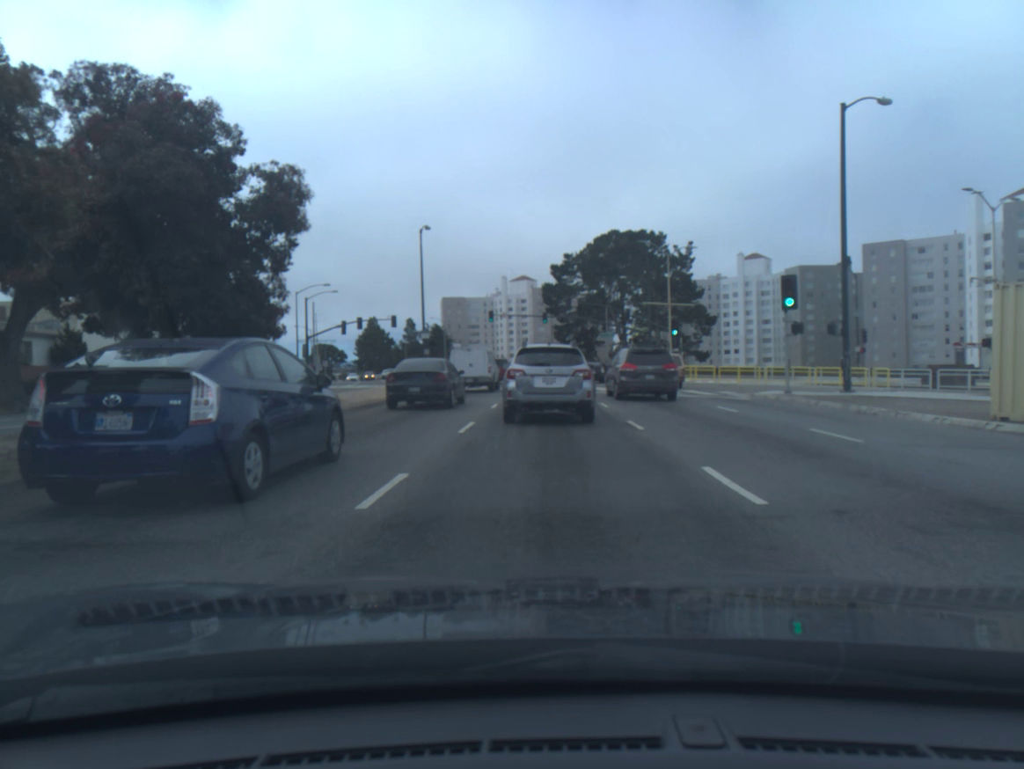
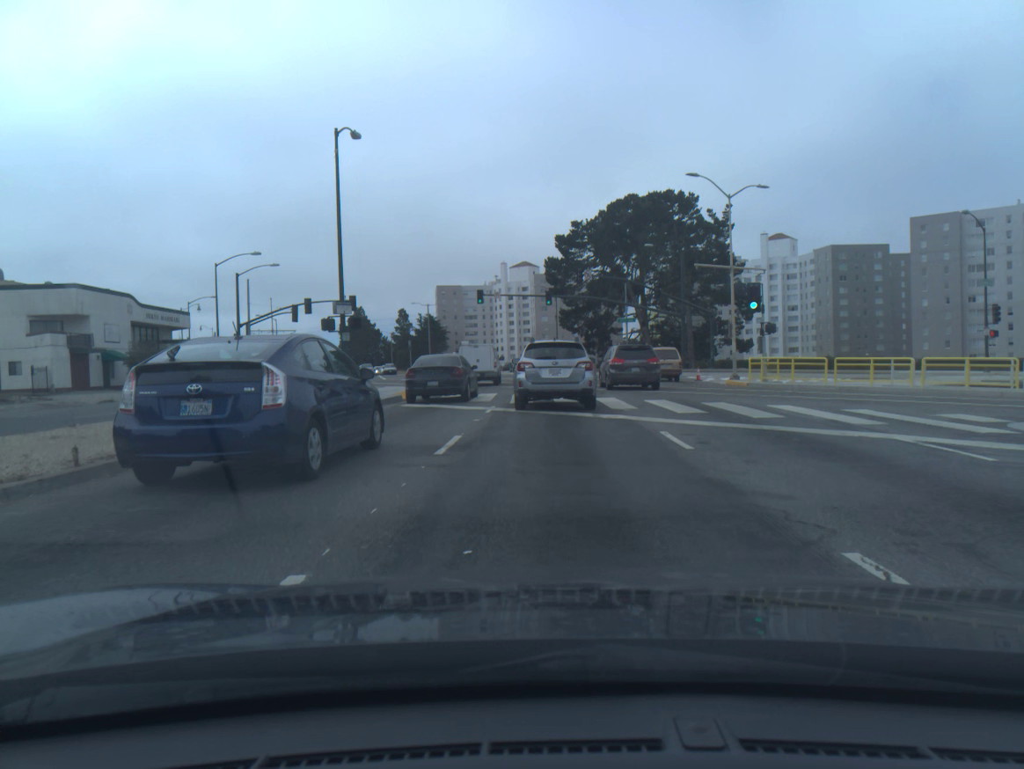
(-0.1, +18.9) m; 0°
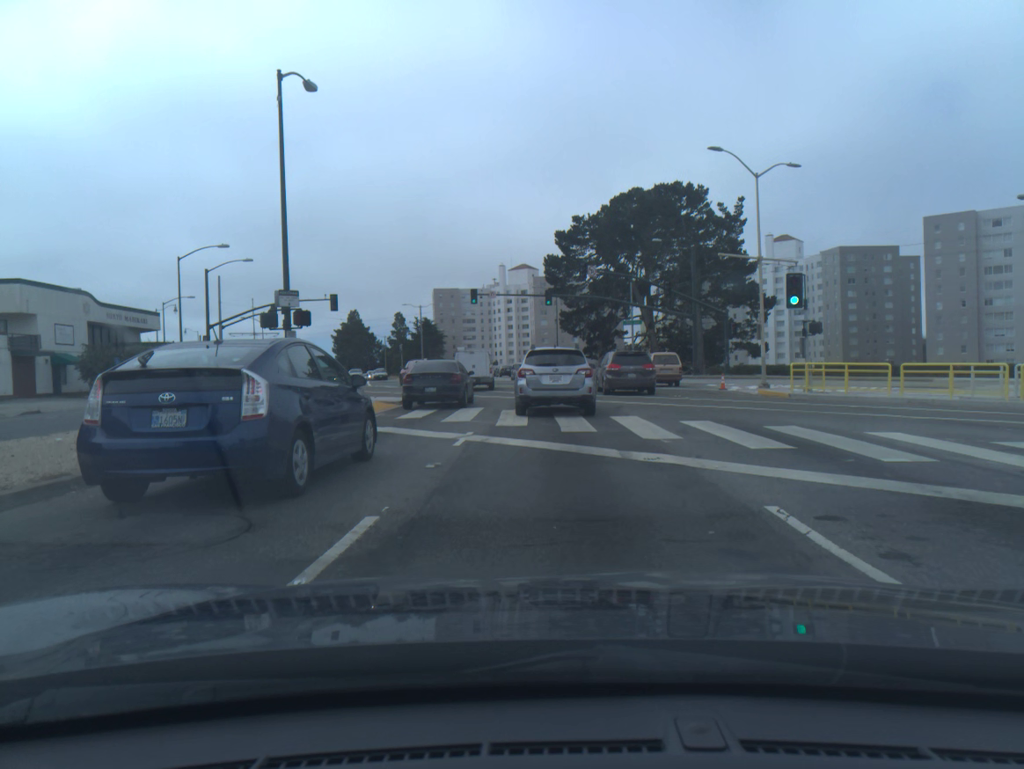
(0.0, +5.8) m; 0°
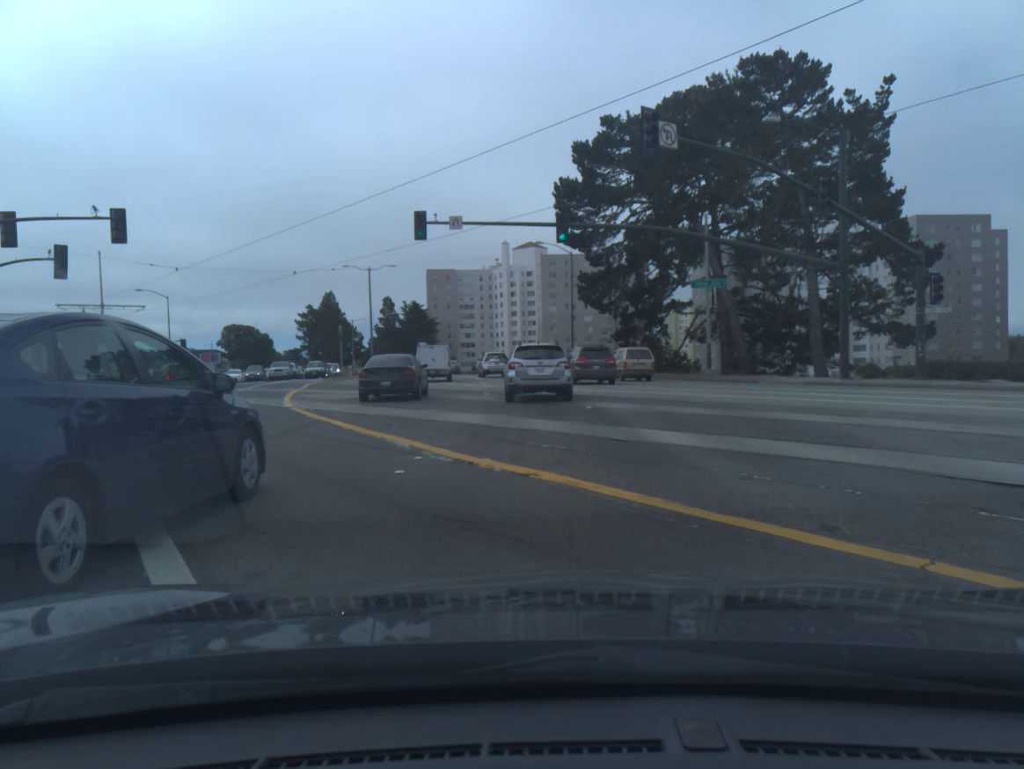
(-0.1, +31.8) m; -1°
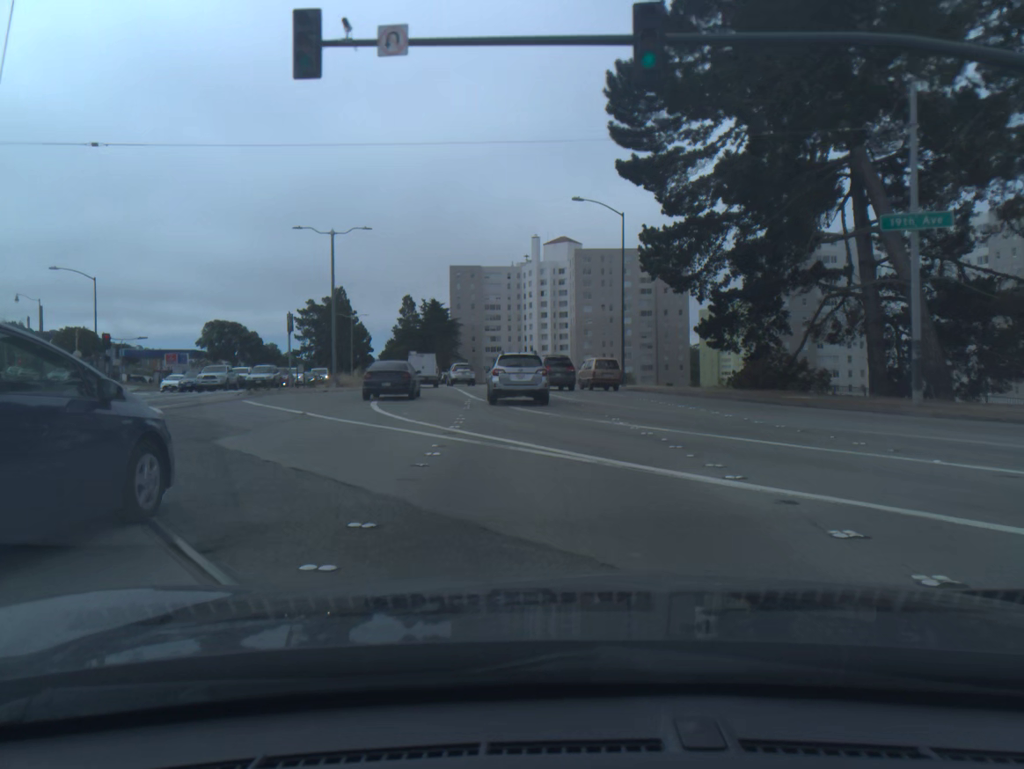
(-0.4, +21.3) m; -2°
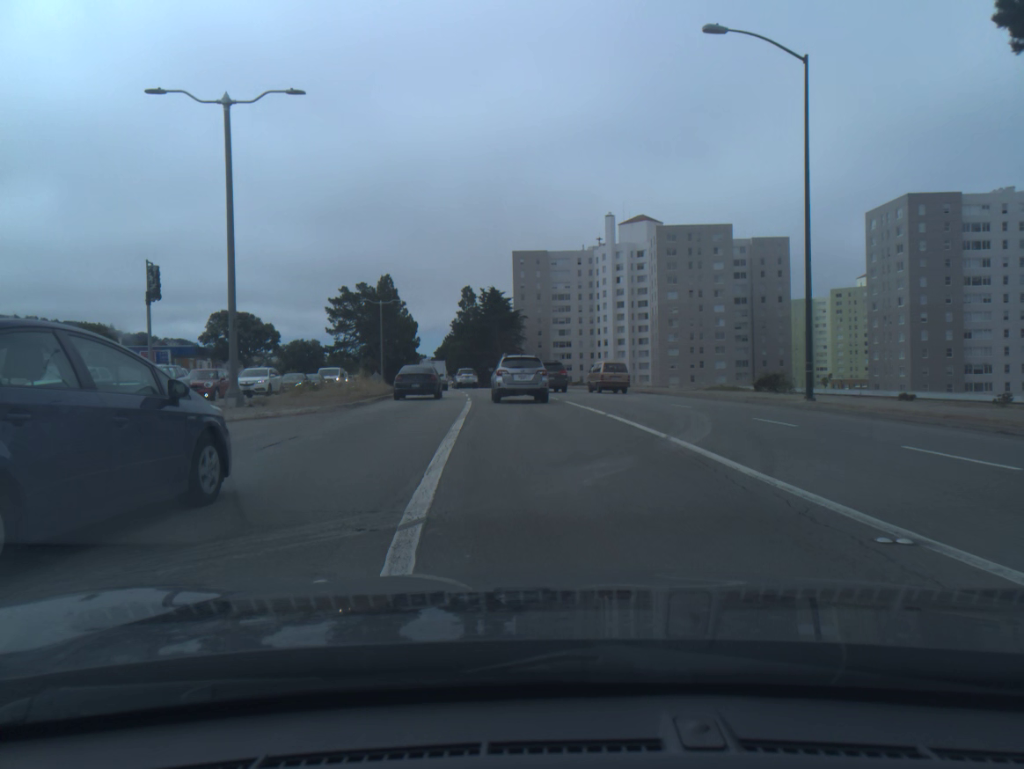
(-1.0, +23.9) m; -5°
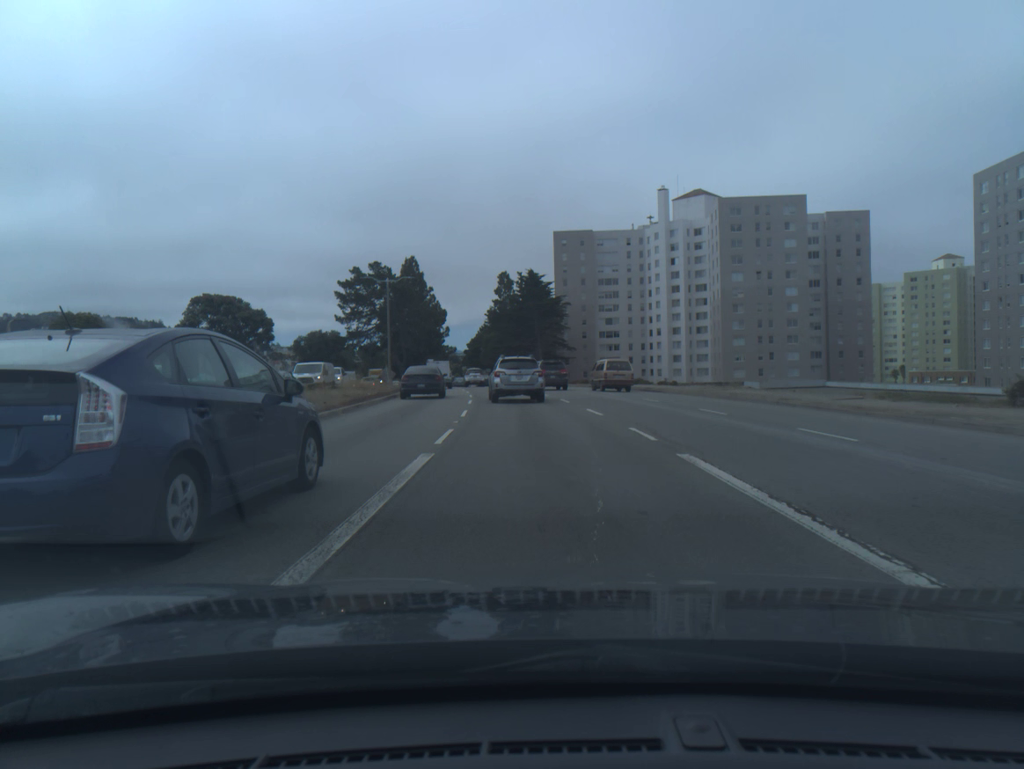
(-0.5, +17.4) m; -3°
